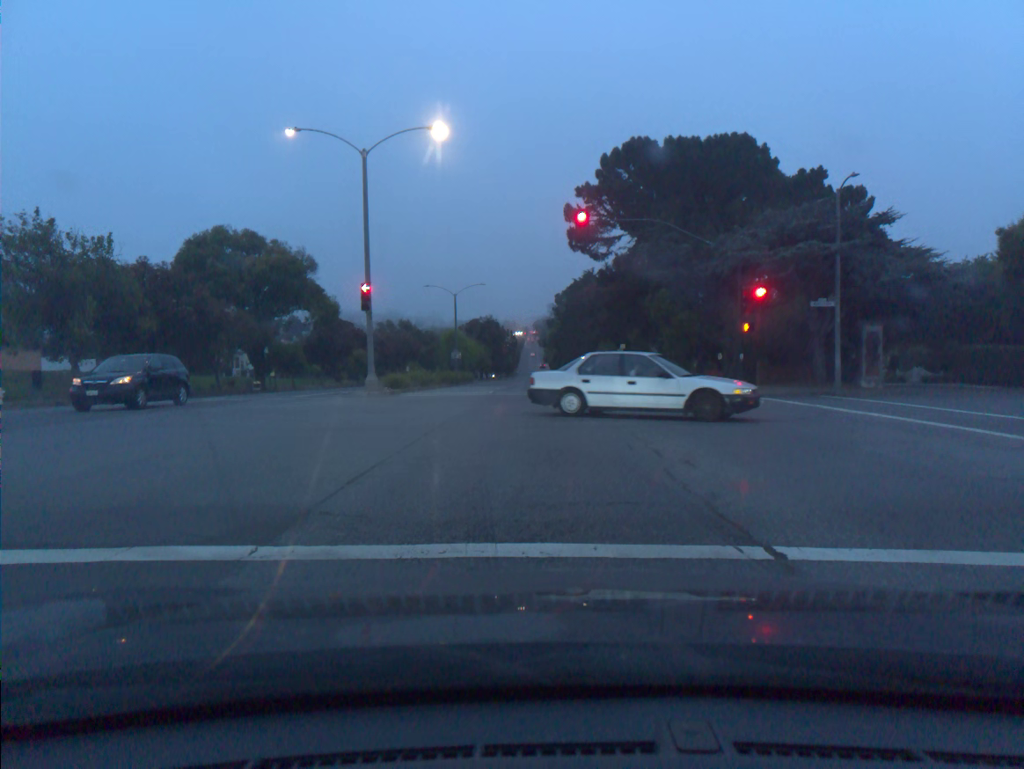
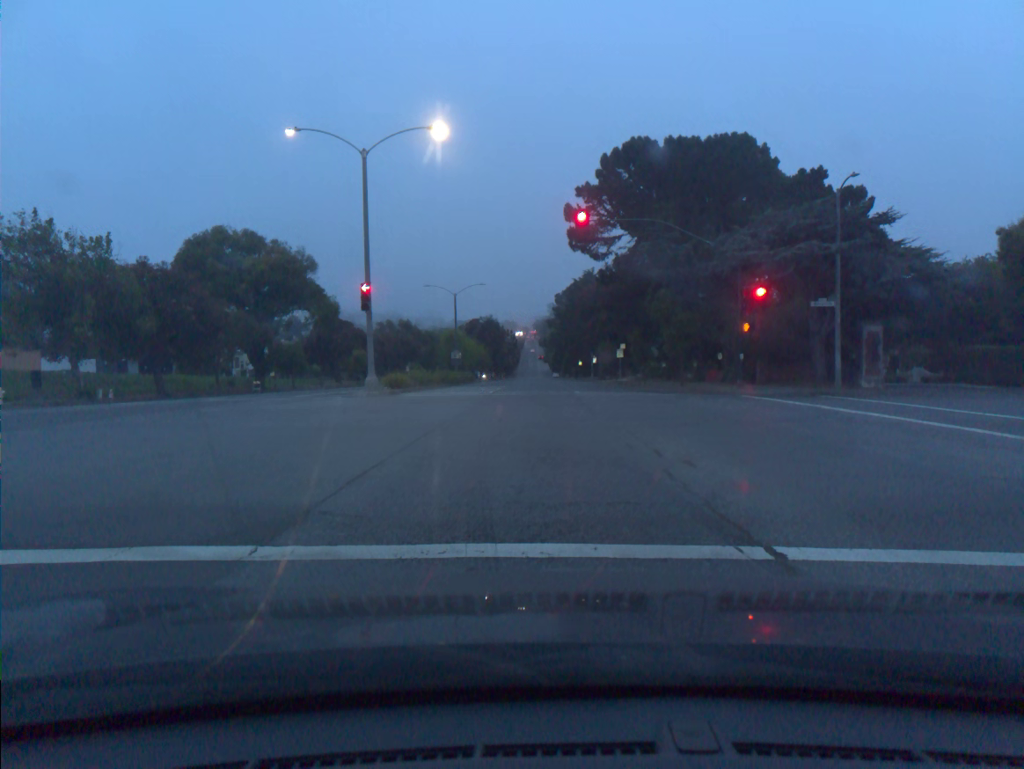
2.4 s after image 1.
(0.0, 0.0) m; 0°
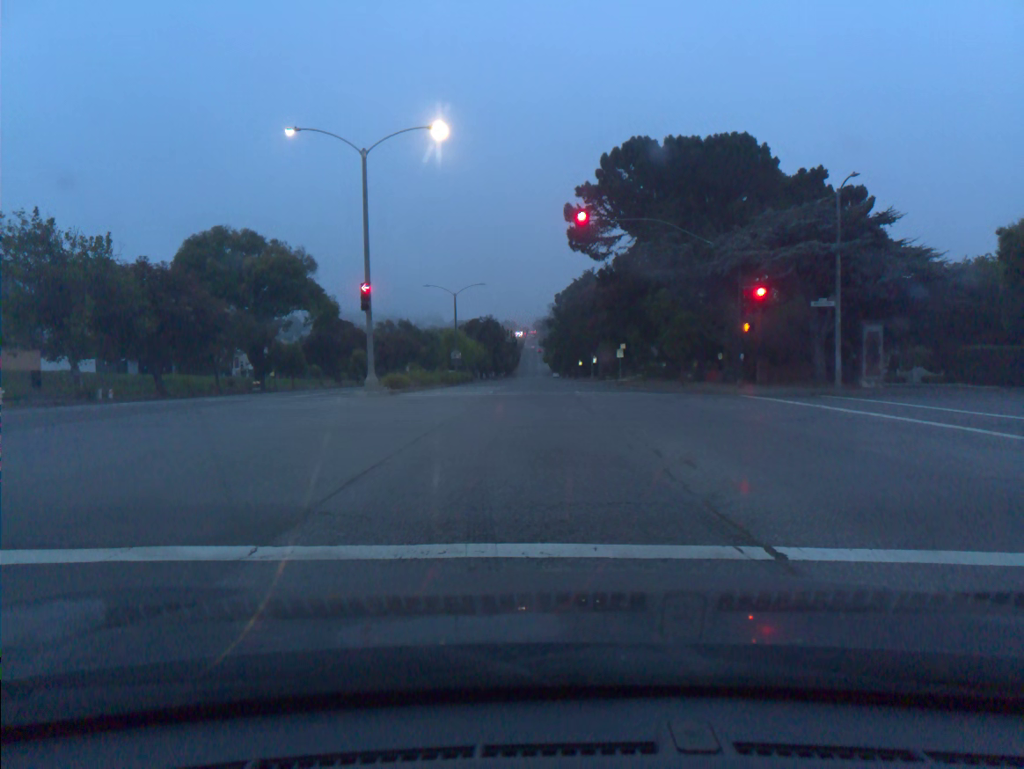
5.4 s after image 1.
(0.0, 0.0) m; 0°
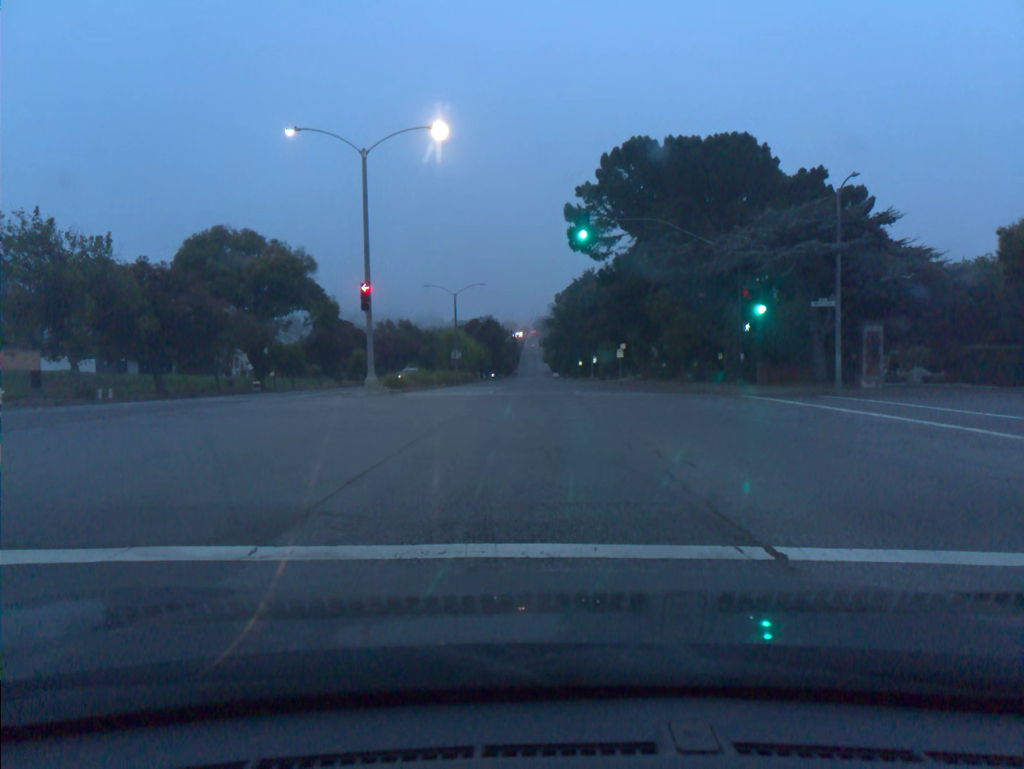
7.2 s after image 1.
(0.0, 0.0) m; 0°
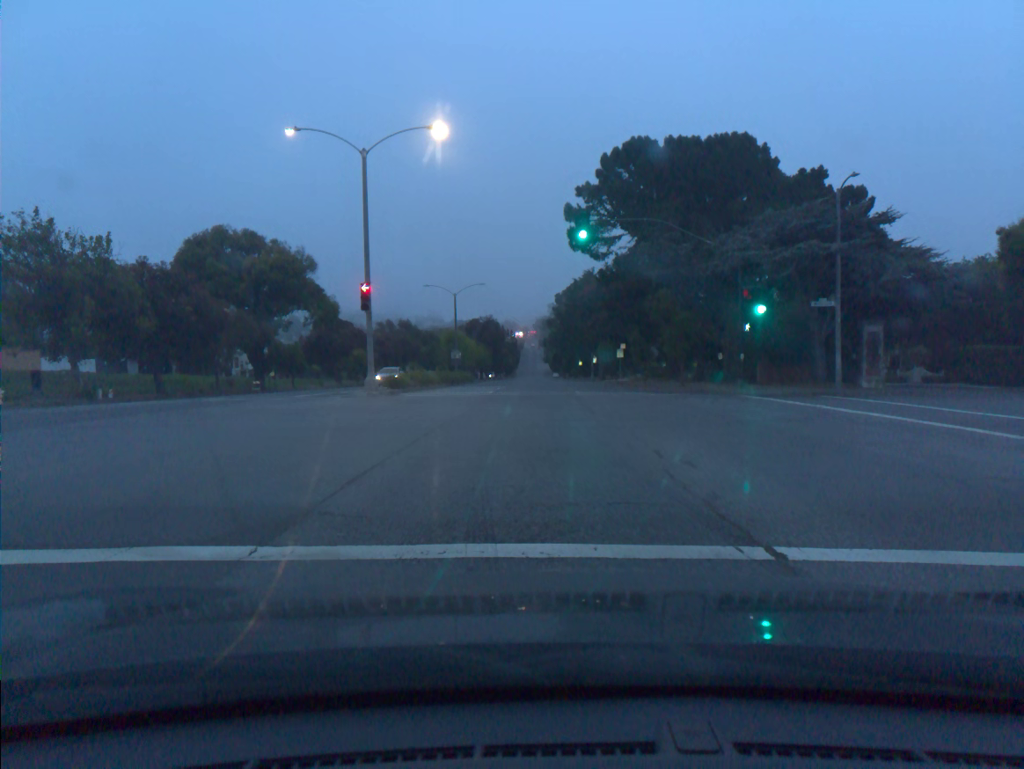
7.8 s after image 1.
(0.0, 0.0) m; 0°
